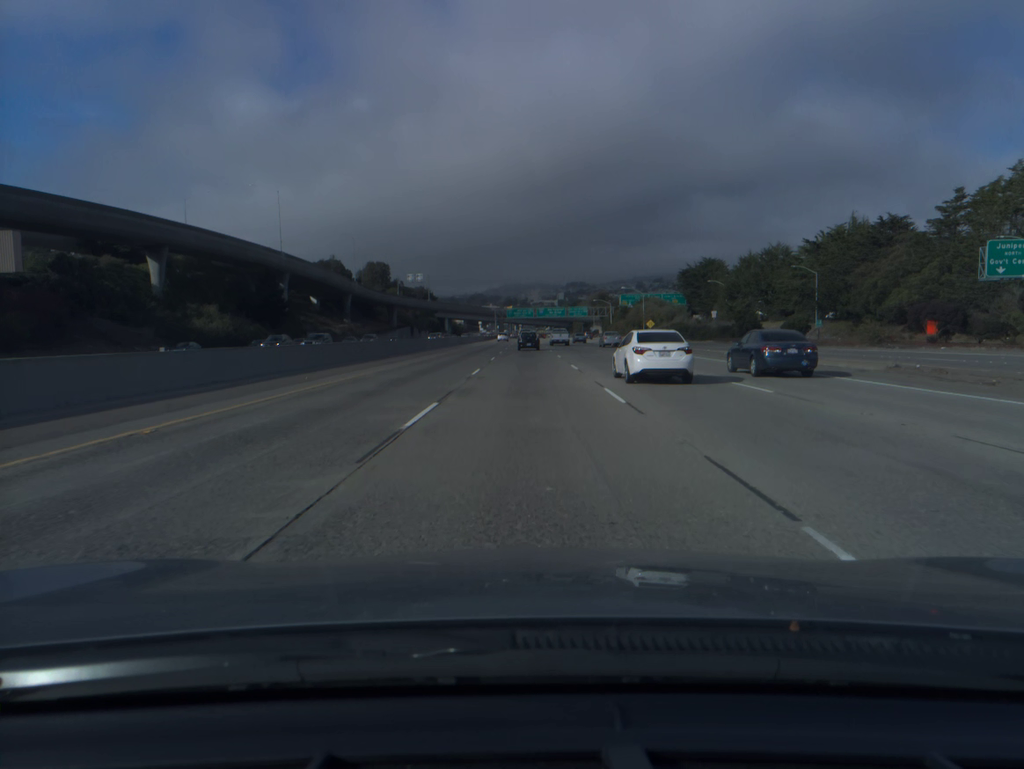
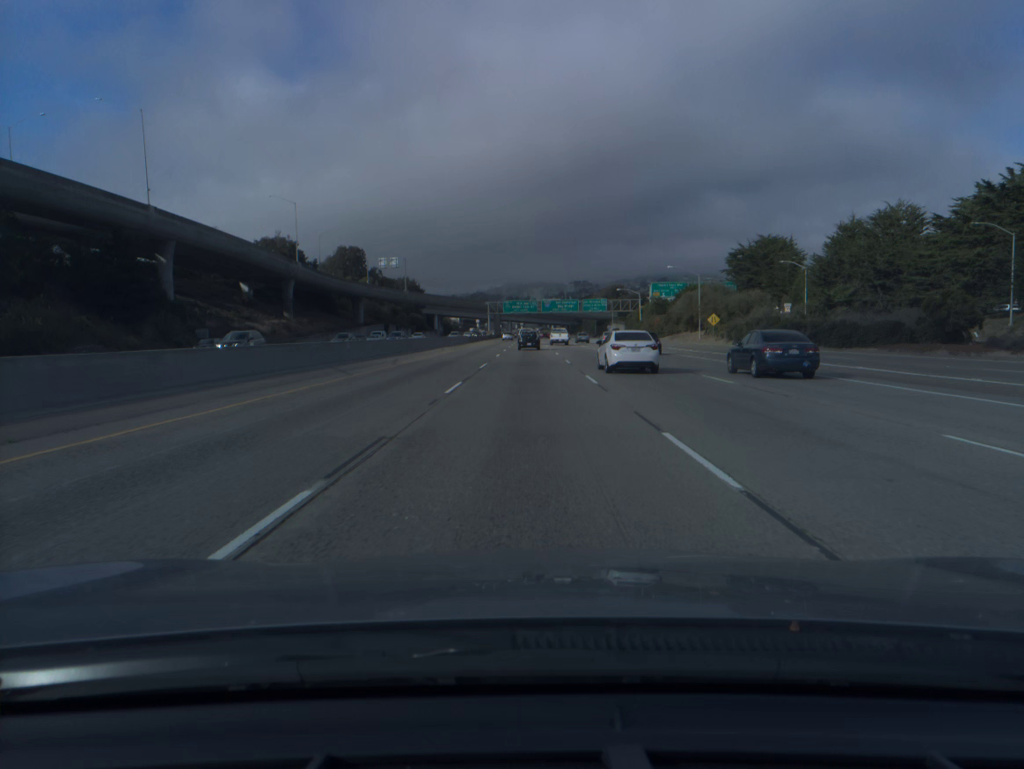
(0.0, +51.5) m; 0°
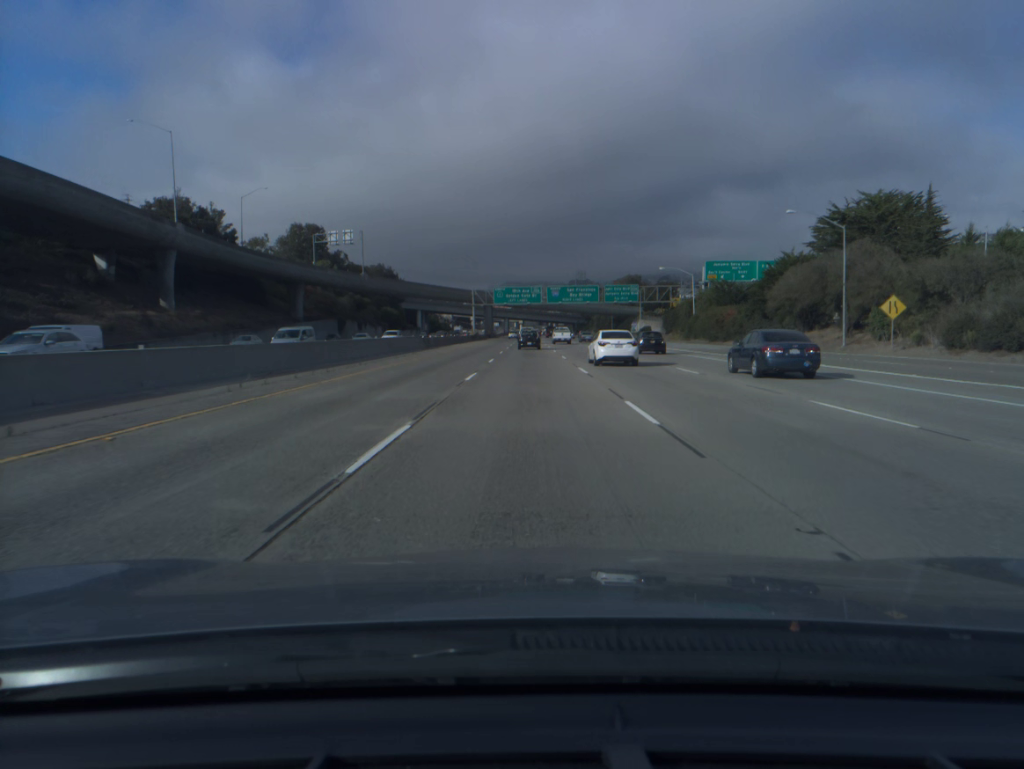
(-0.1, +51.8) m; 0°
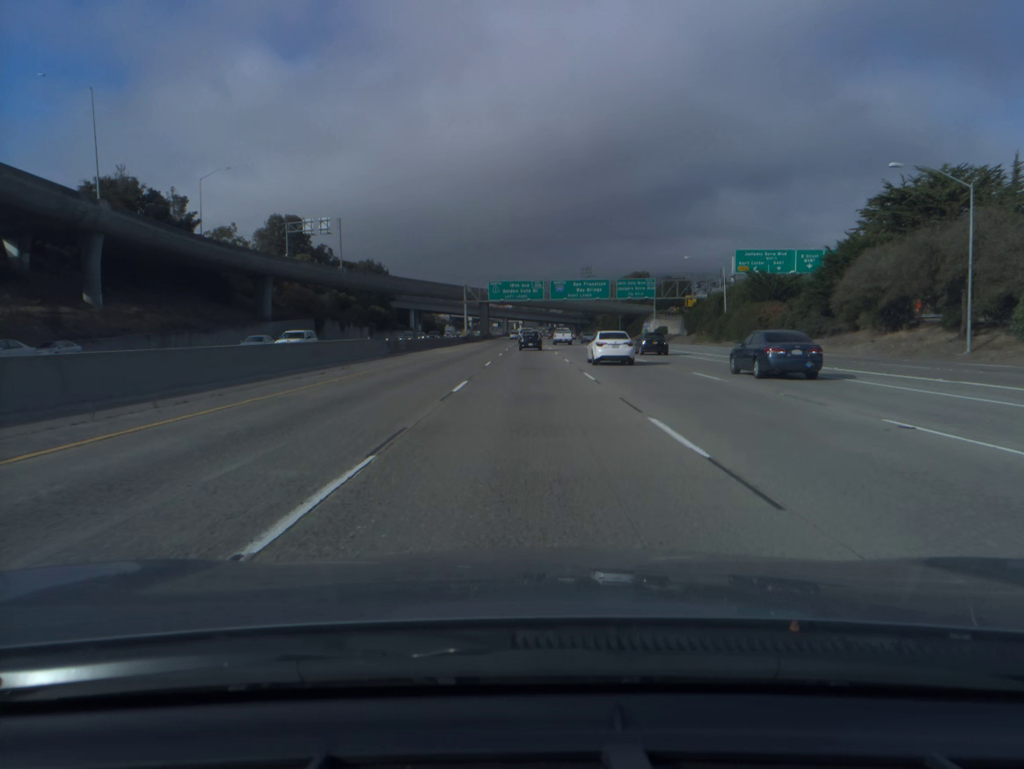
(0.0, +17.3) m; 0°
